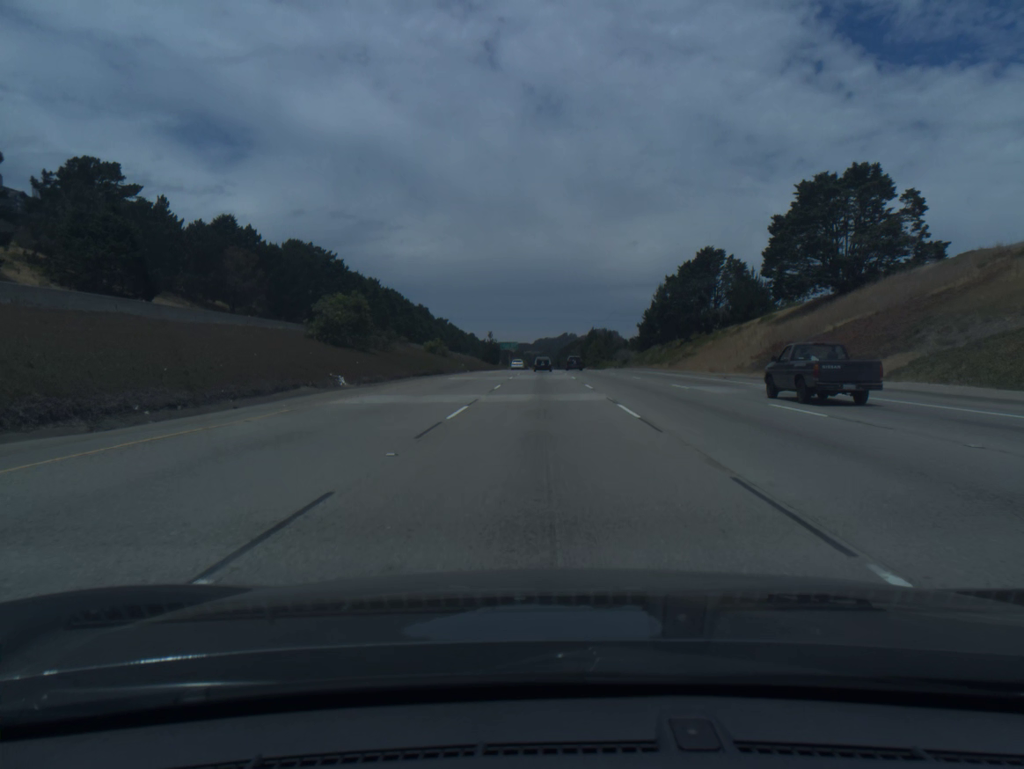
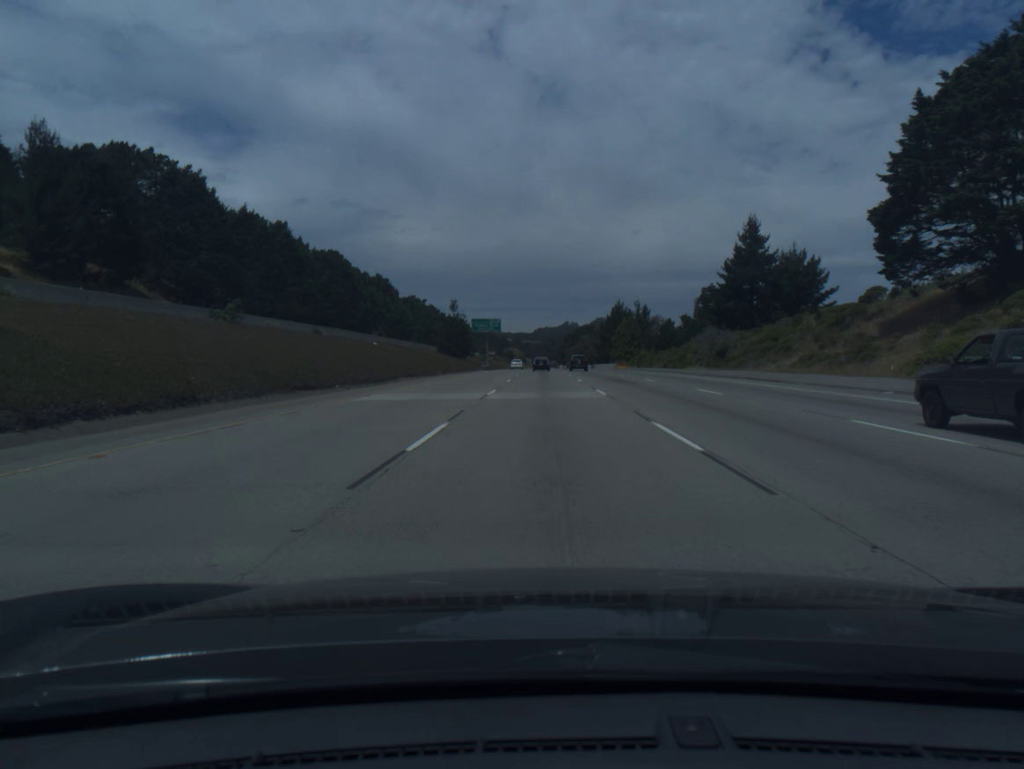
(-0.2, +92.8) m; 0°
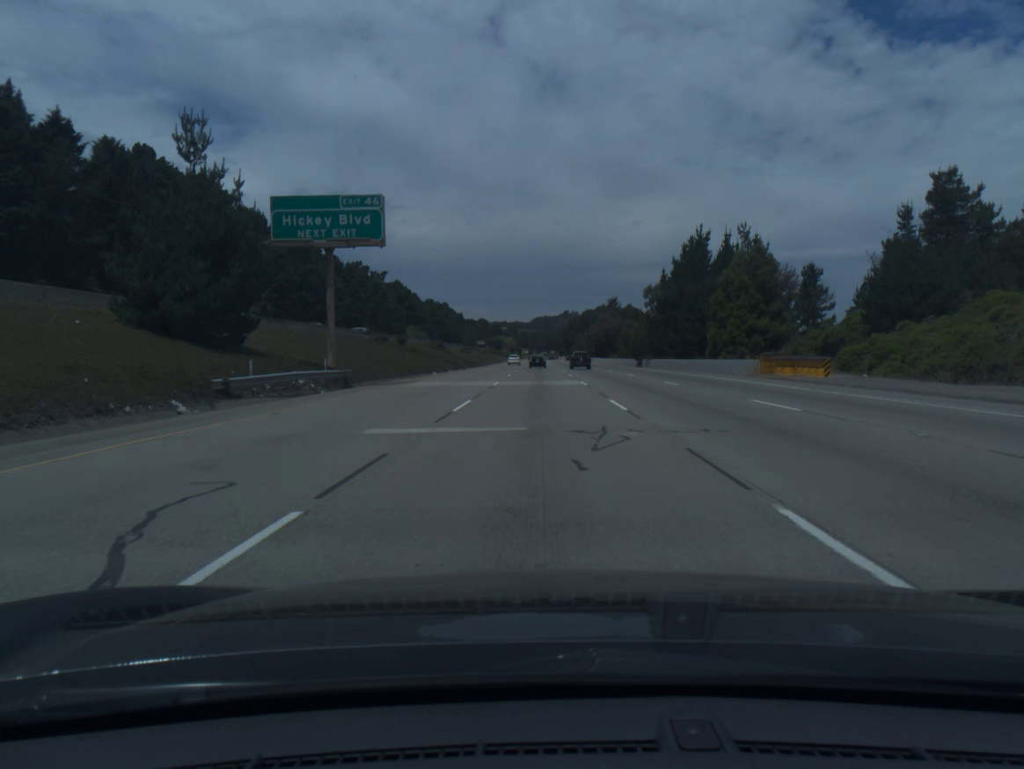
(+0.2, +95.5) m; 0°
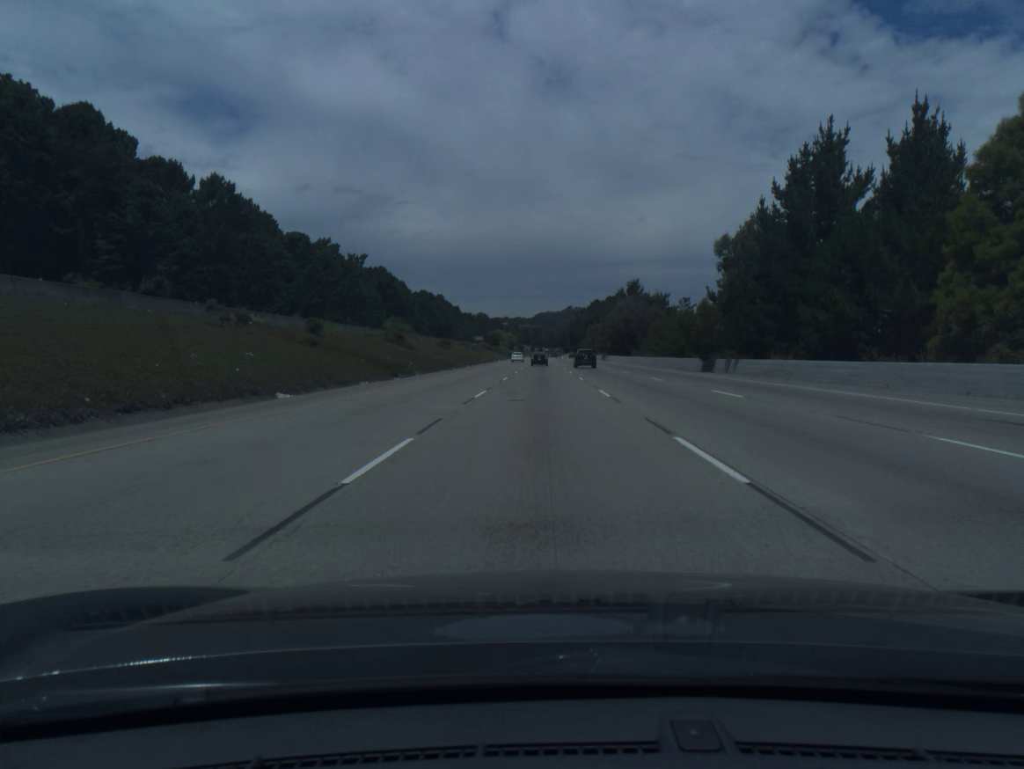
(-0.1, +38.8) m; 0°
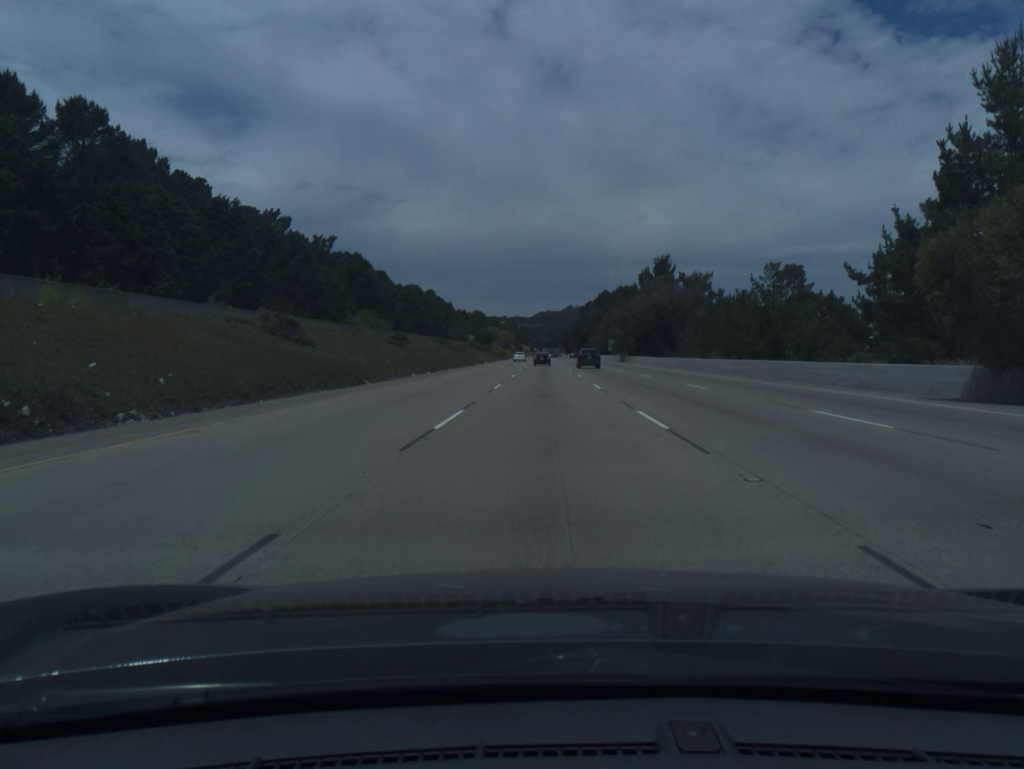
(0.0, +38.6) m; 0°
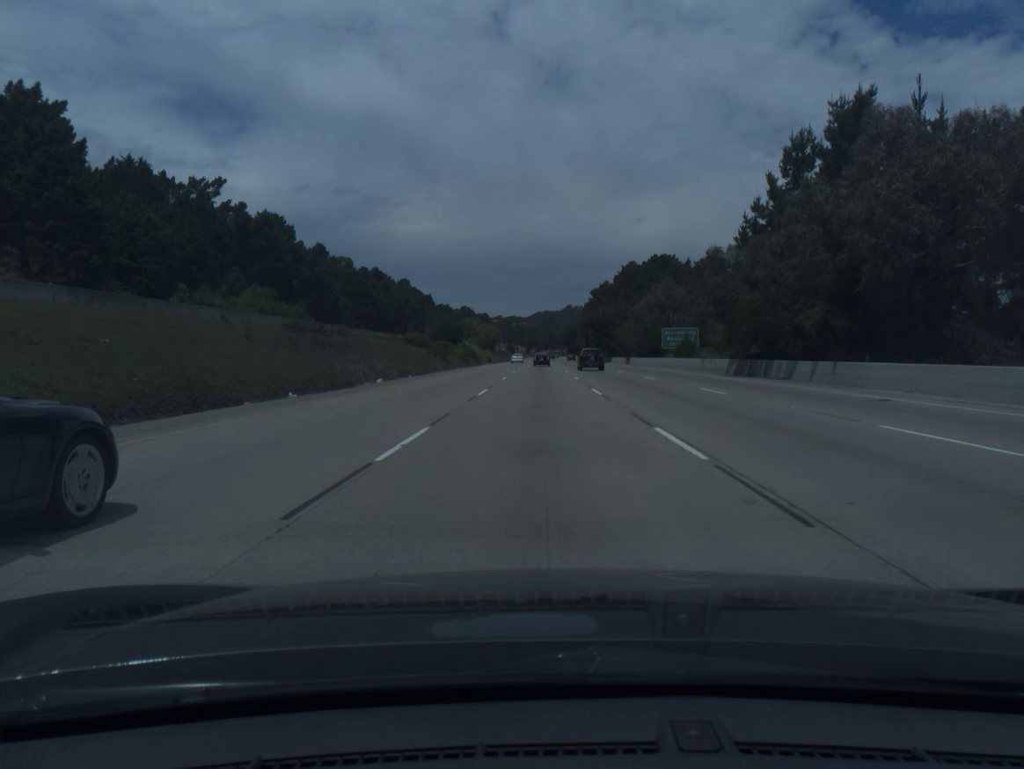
(+0.3, +76.8) m; 0°
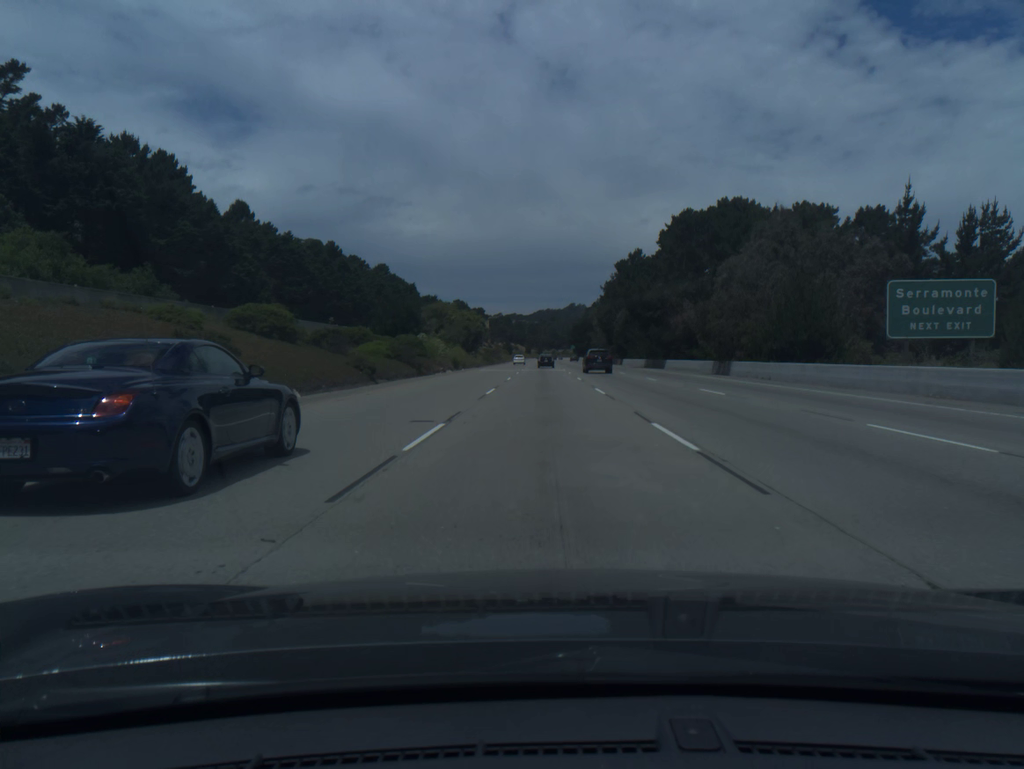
(-0.2, +57.4) m; 0°
